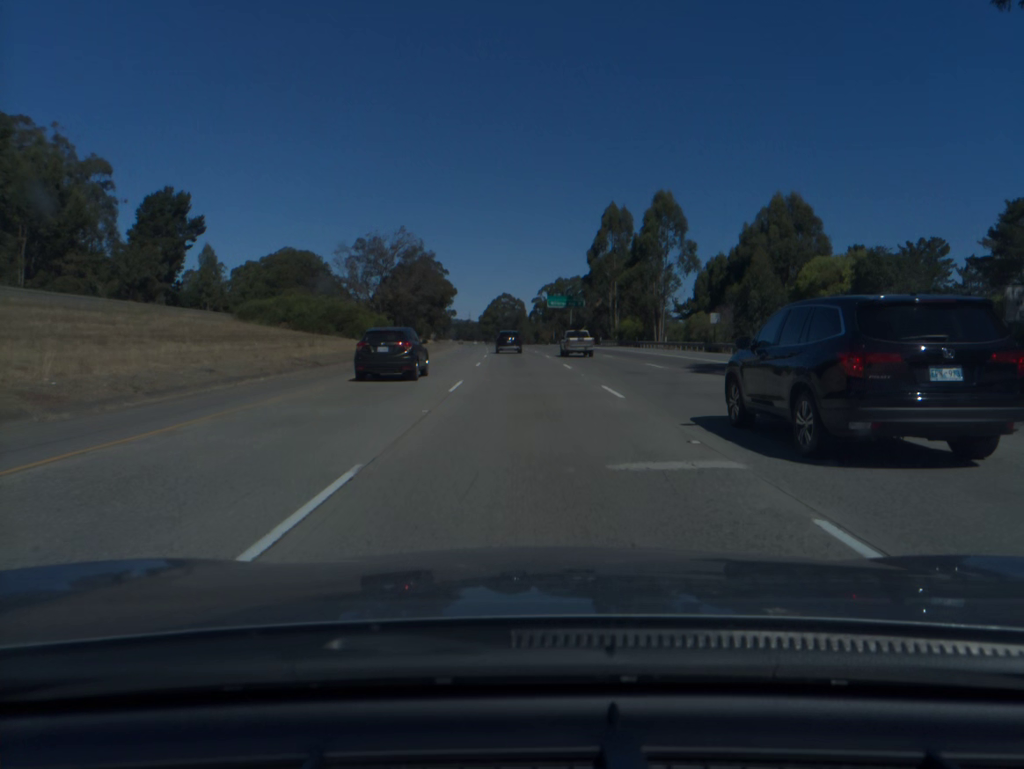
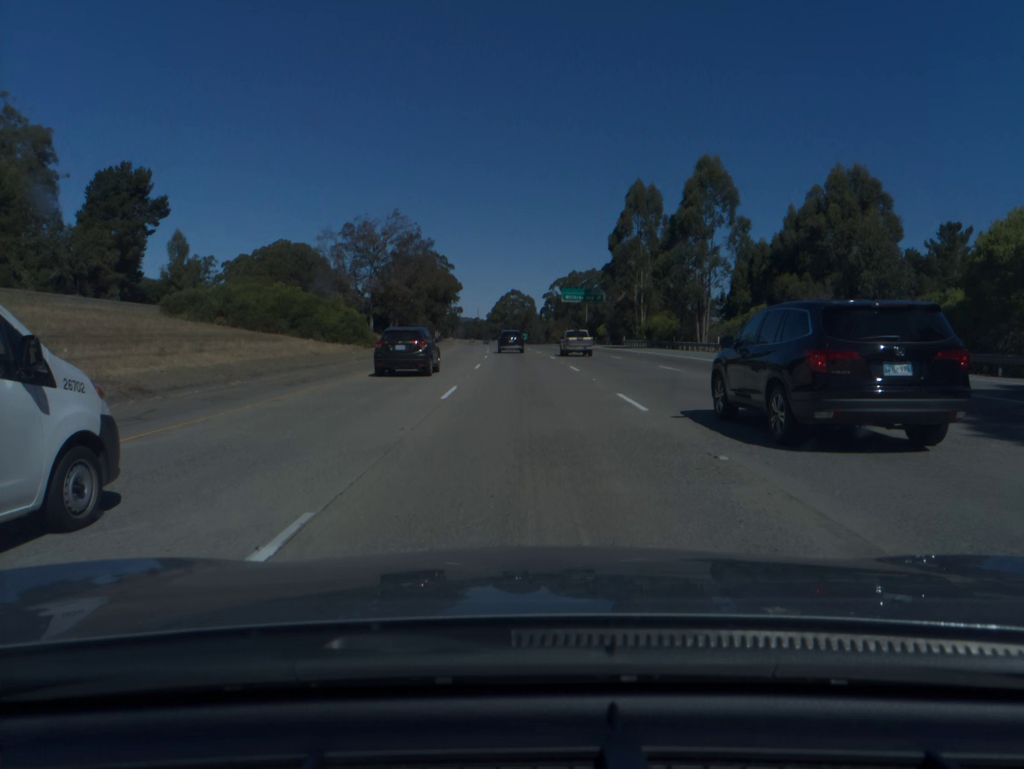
(-0.1, +17.2) m; -1°
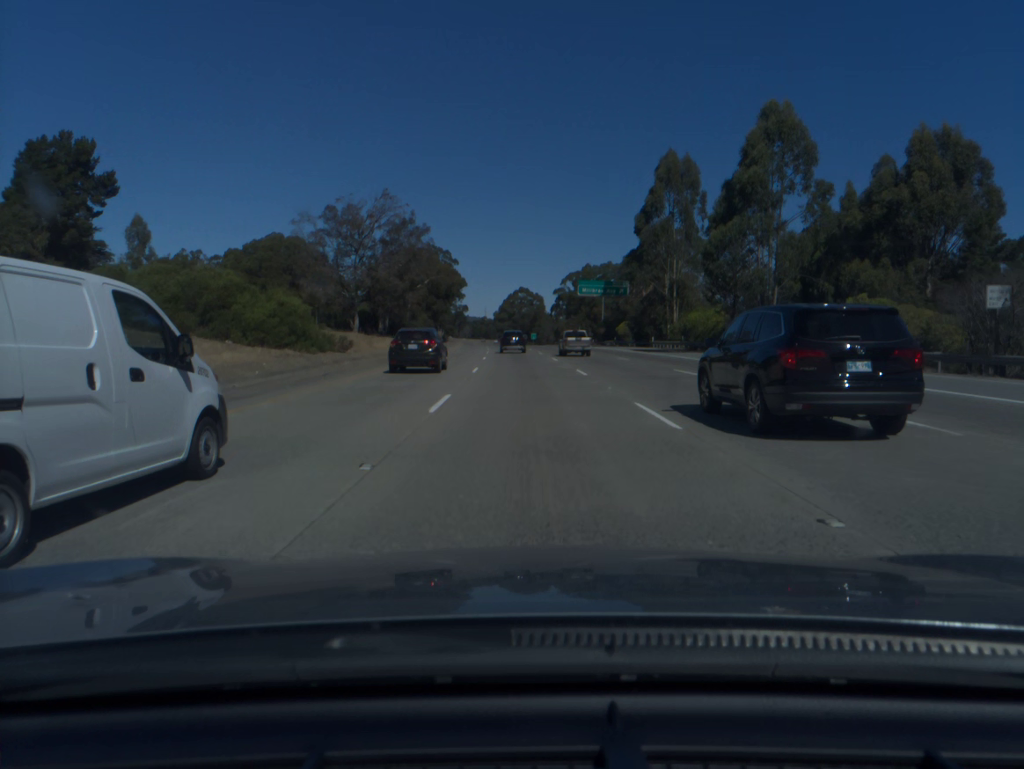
(-0.1, +17.2) m; -1°
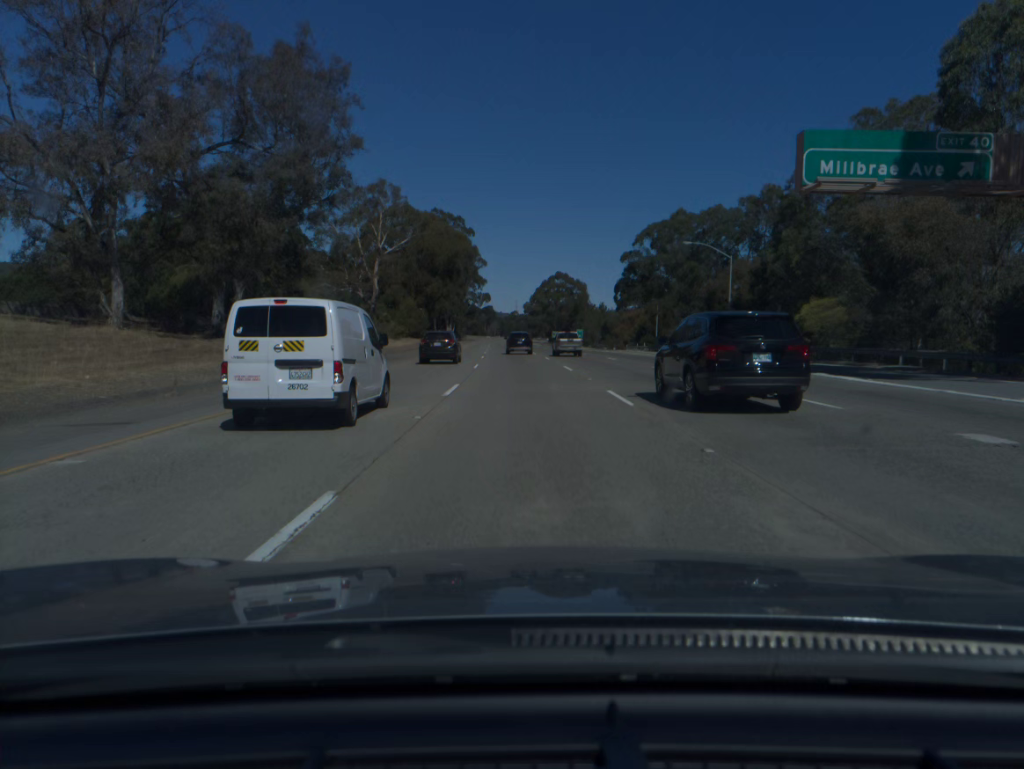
(-1.4, +69.1) m; -2°
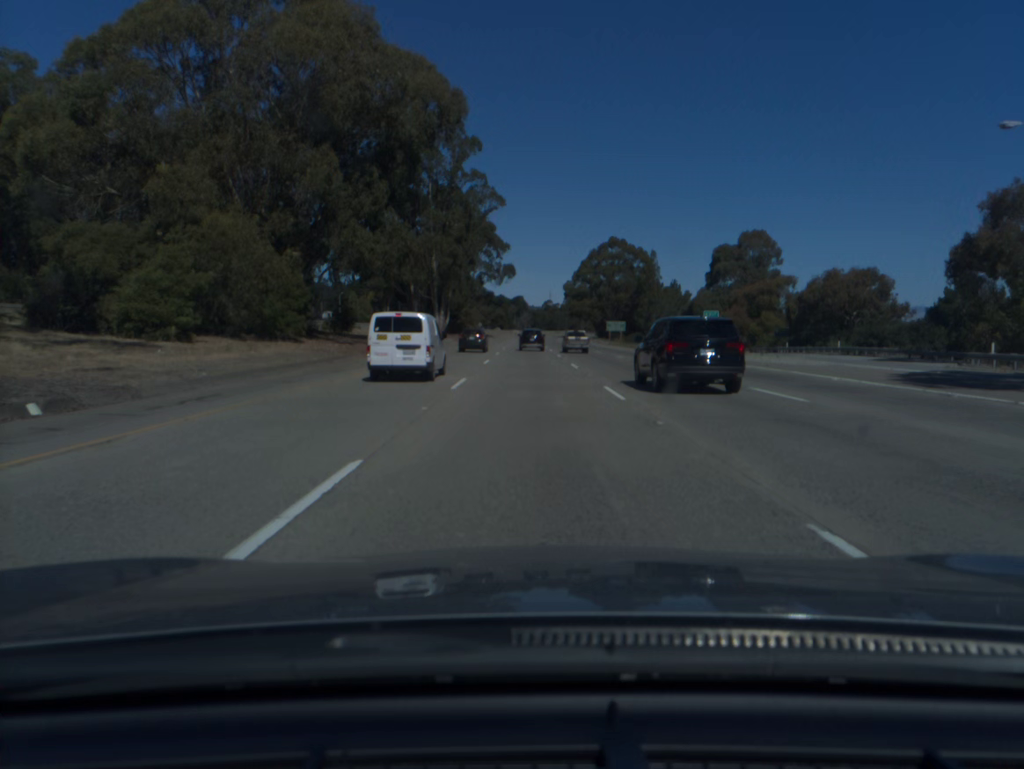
(-2.2, +86.3) m; -2°
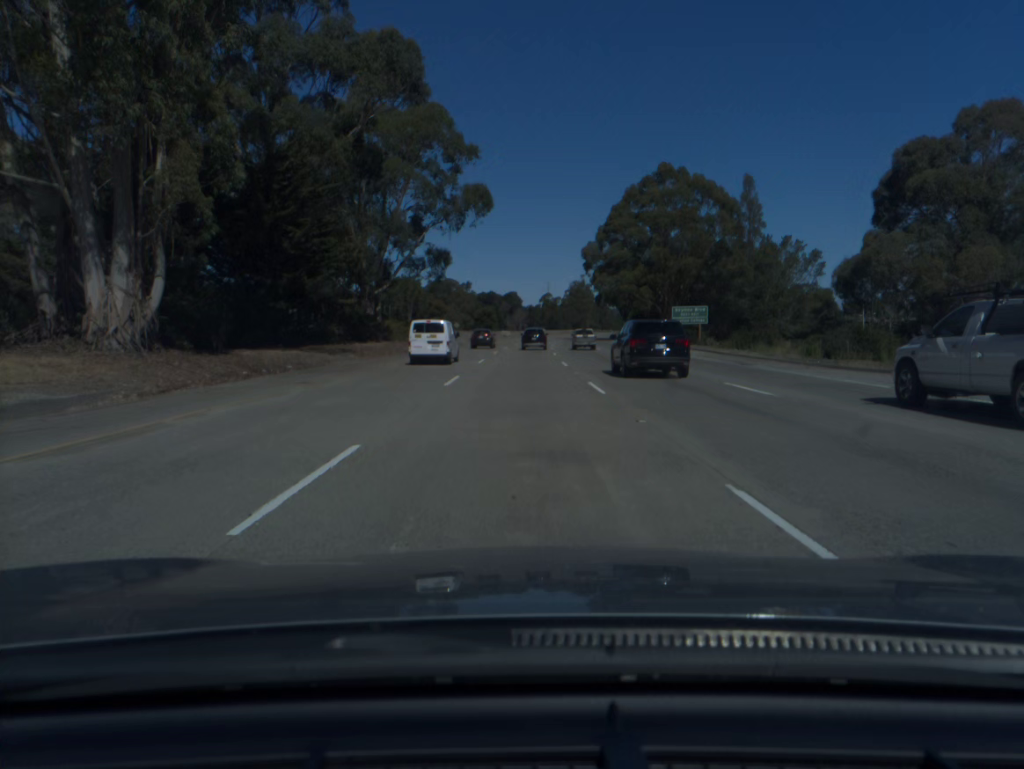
(+0.4, +86.4) m; 0°
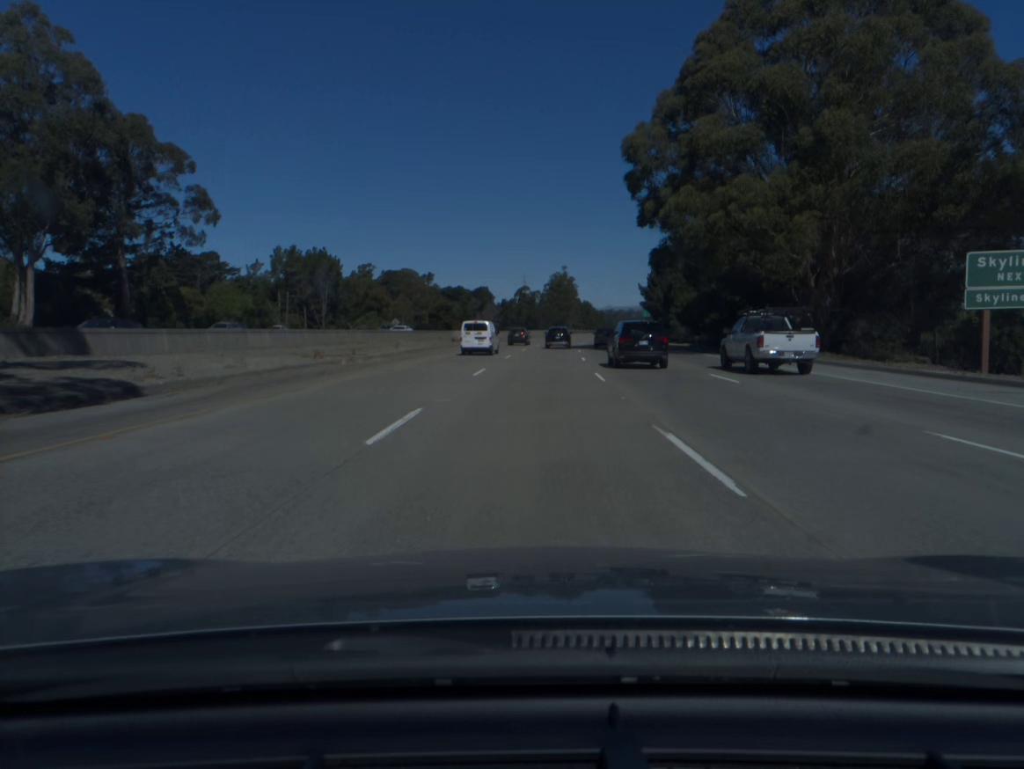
(+0.5, +69.4) m; +2°
